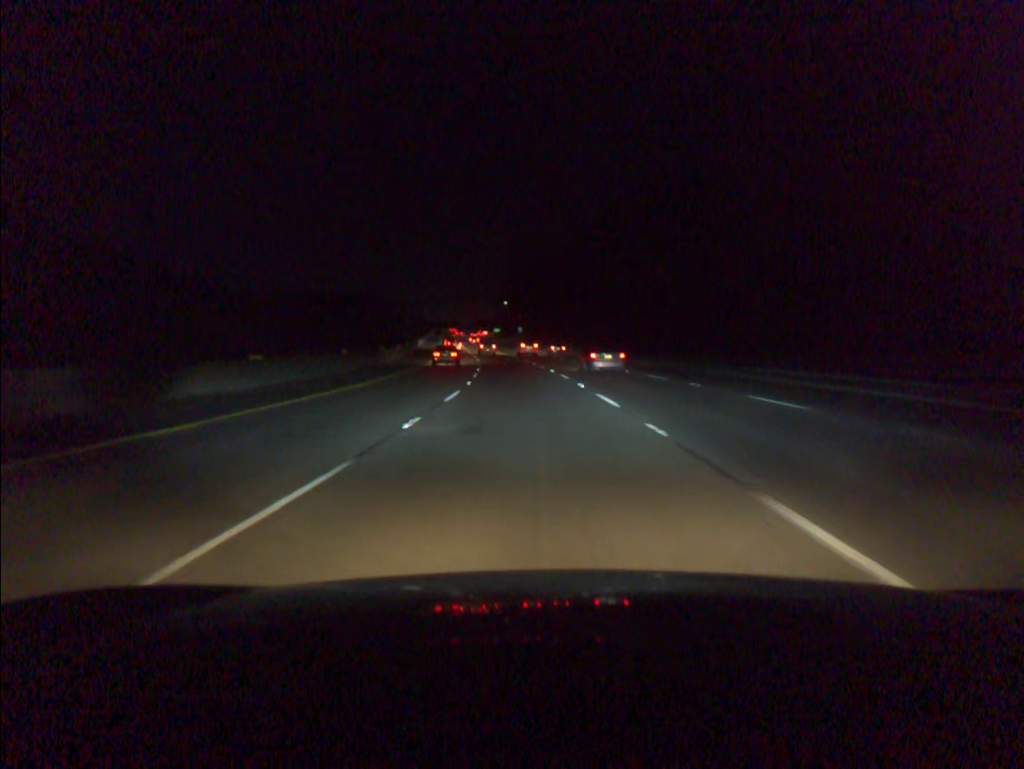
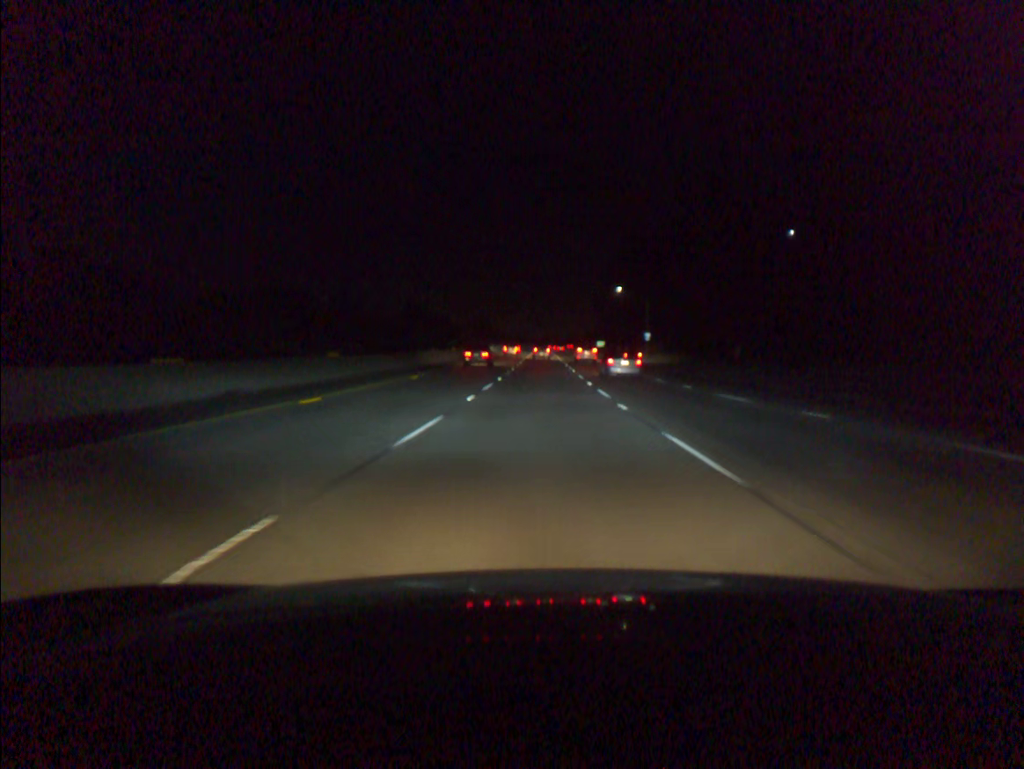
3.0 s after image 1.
(-6.7, +95.9) m; -7°
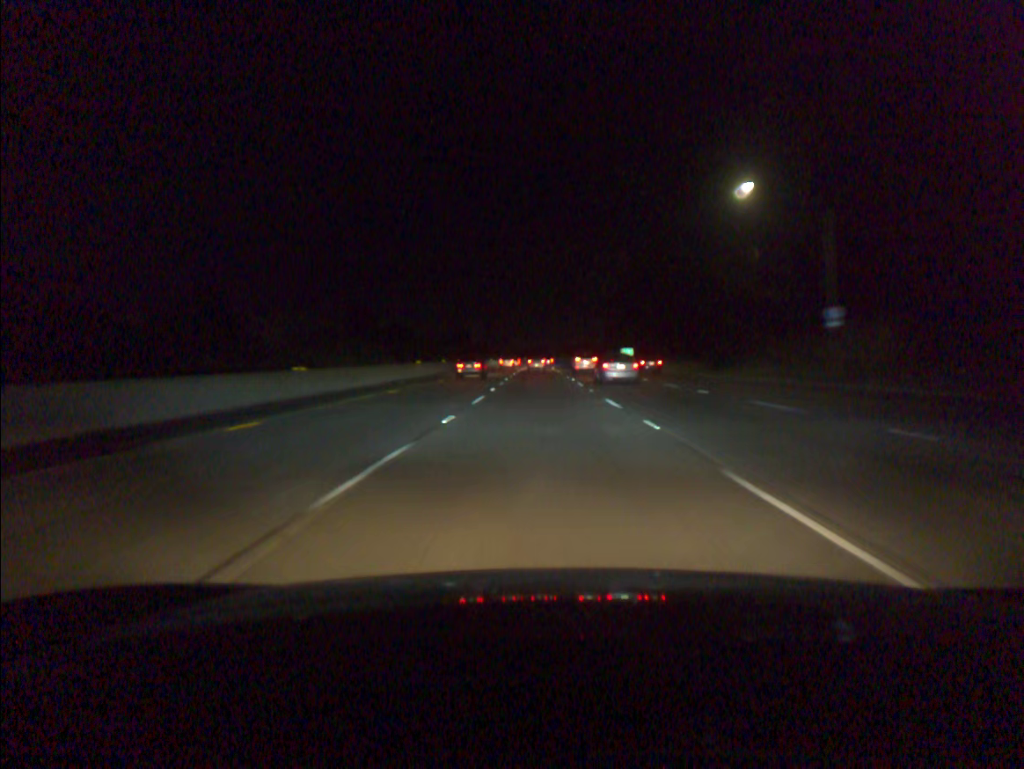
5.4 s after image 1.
(+0.1, +76.9) m; 0°
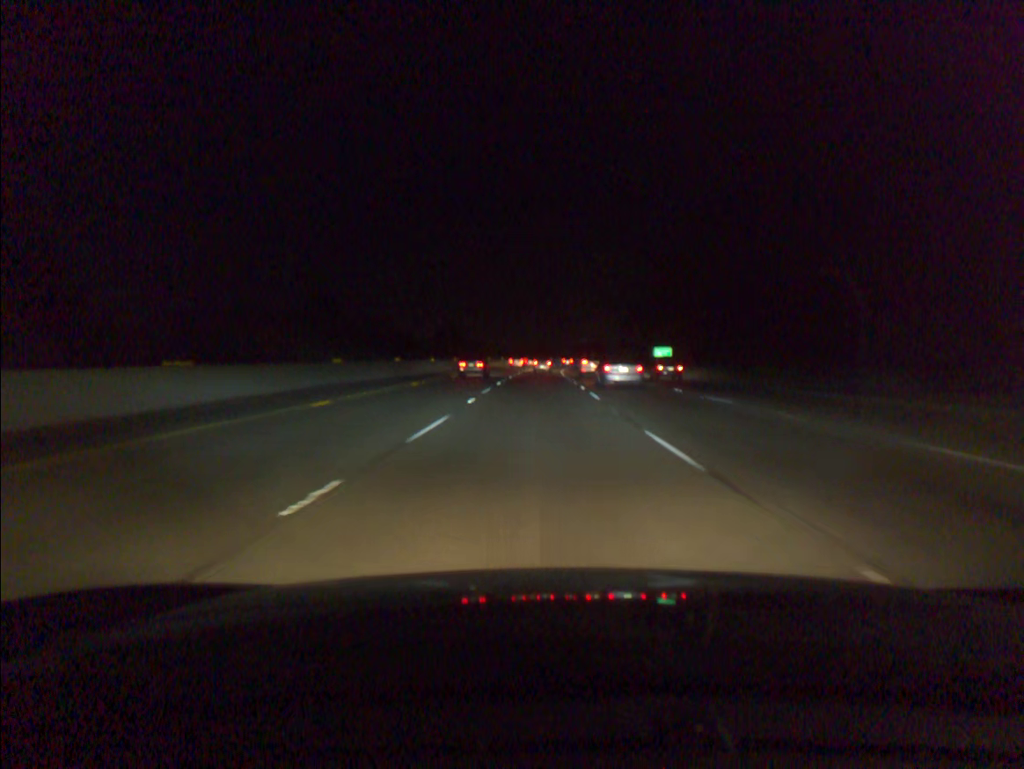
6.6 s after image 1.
(-0.1, +38.6) m; 0°
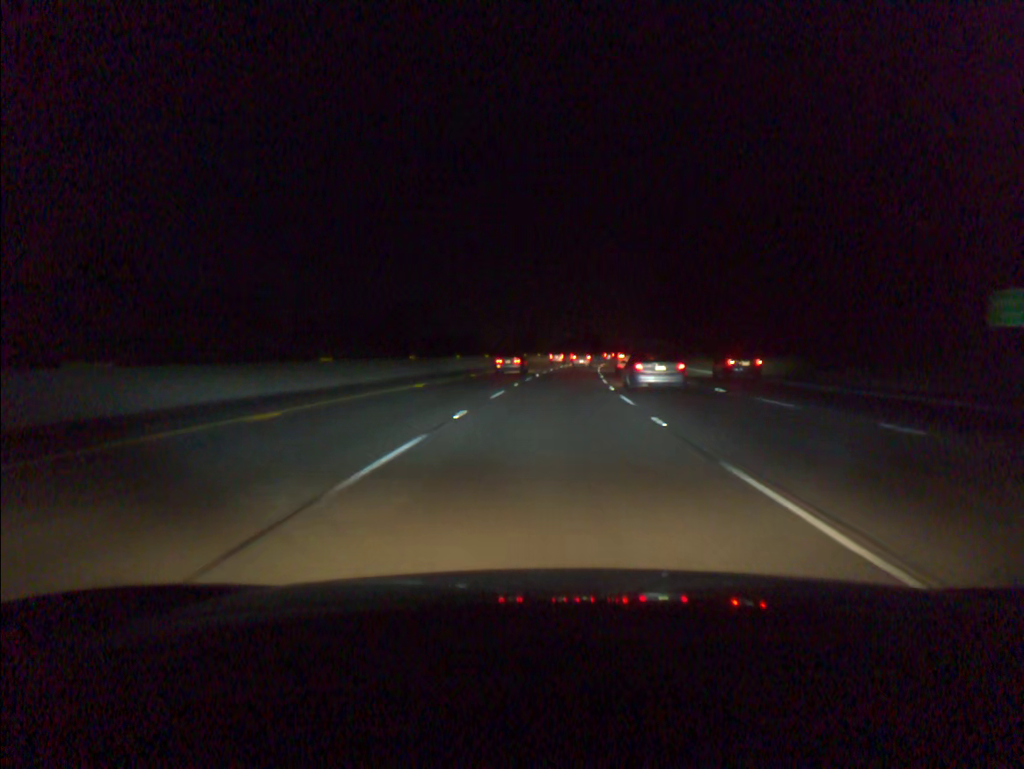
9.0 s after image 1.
(+0.4, +77.6) m; +1°
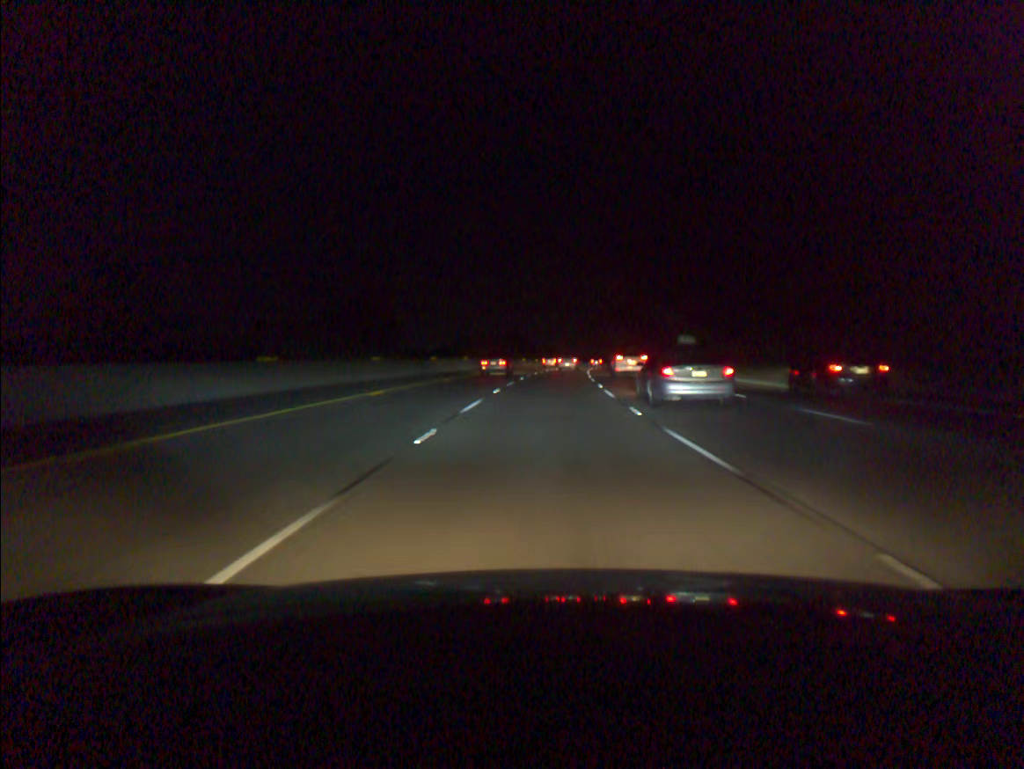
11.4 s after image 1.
(+3.9, +77.7) m; +6°
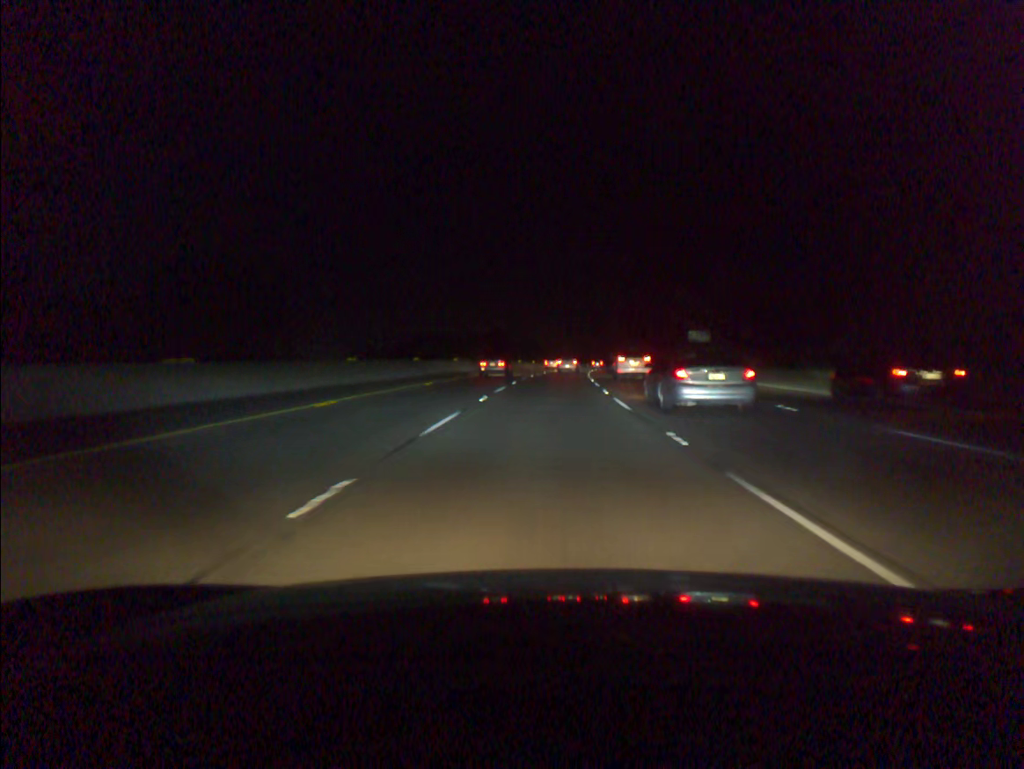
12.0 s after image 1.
(+0.2, +19.4) m; +1°
